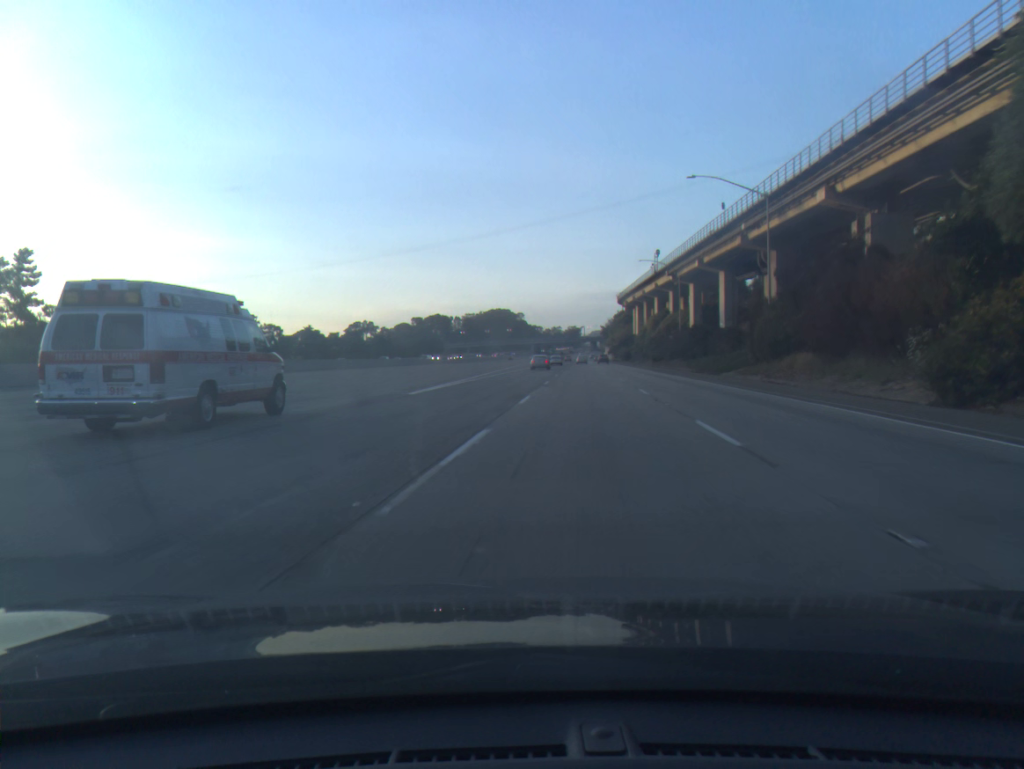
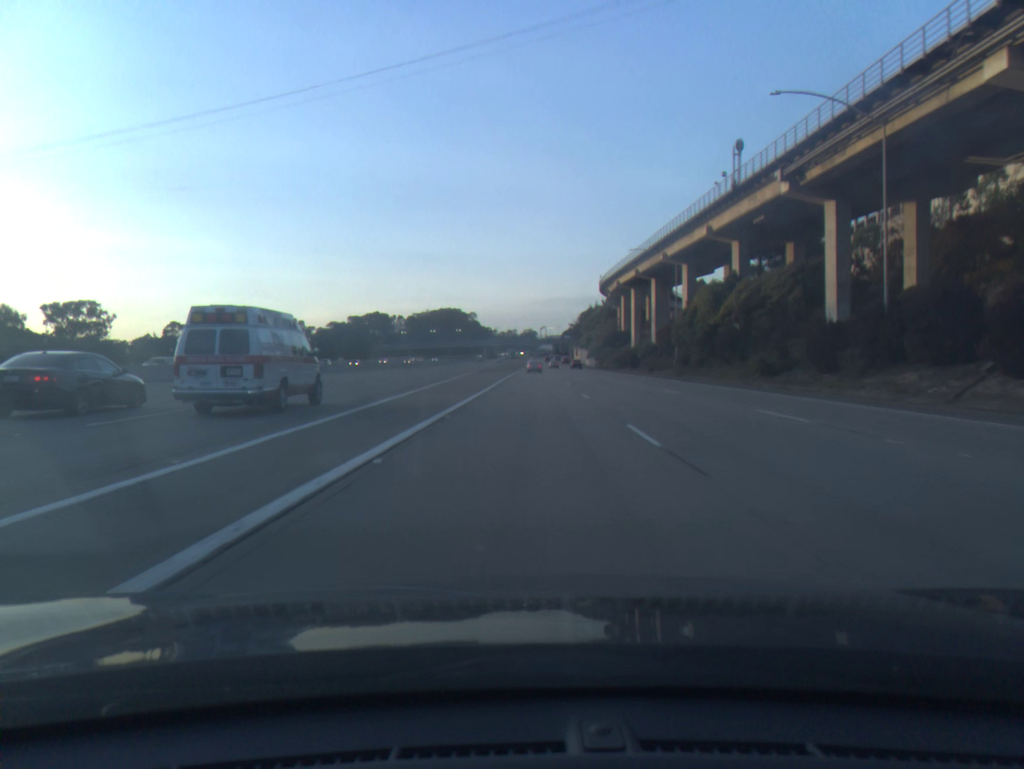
(+1.7, +66.3) m; +3°
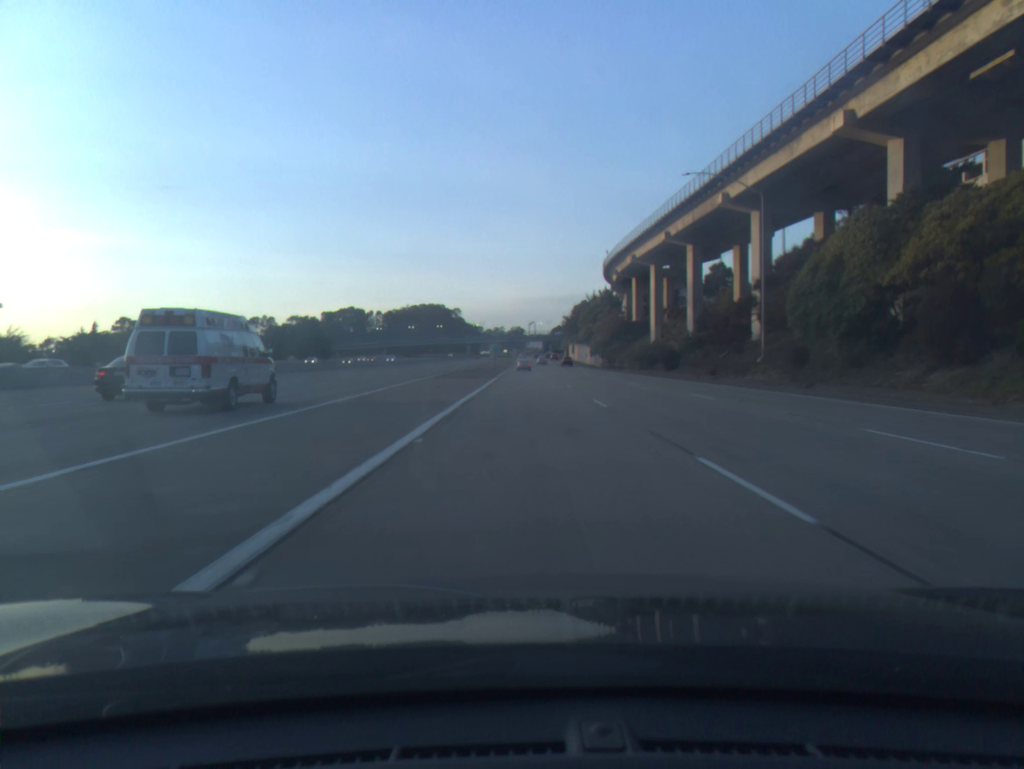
(+0.3, +34.3) m; +1°
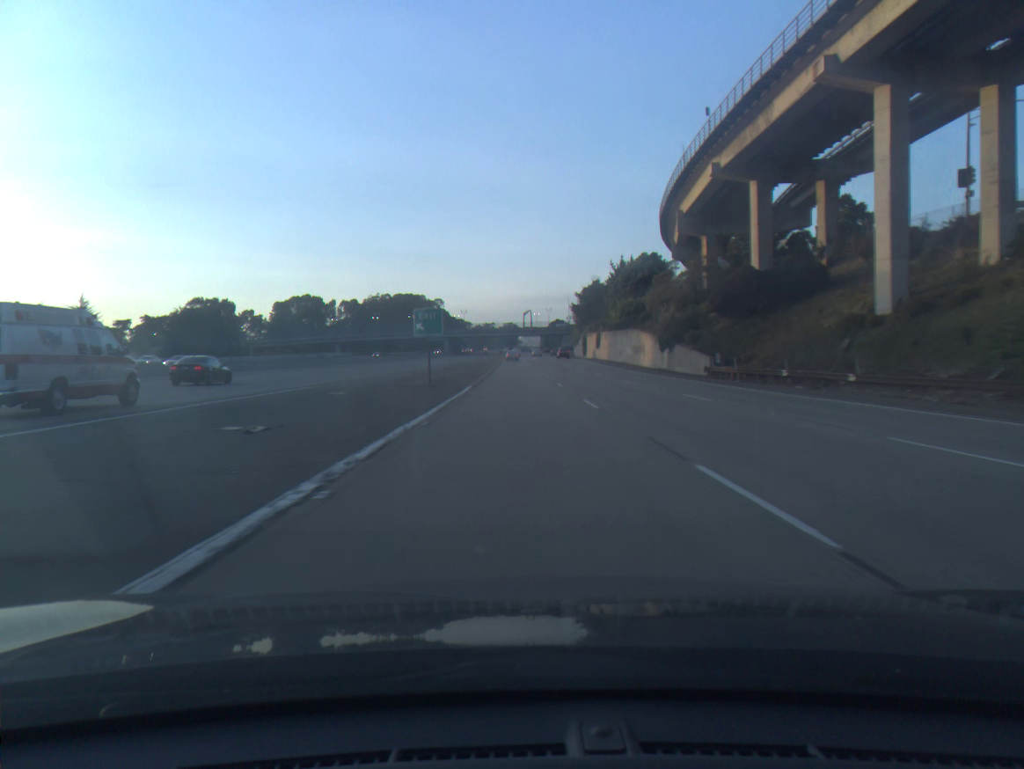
(+0.3, +71.7) m; 0°
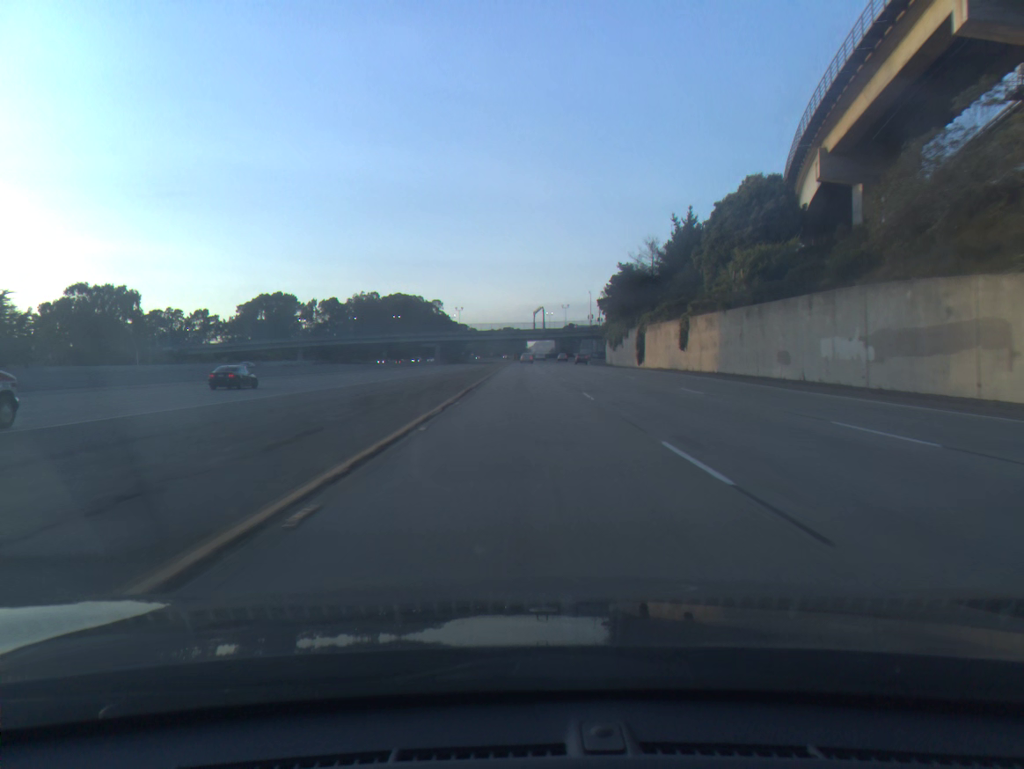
(-0.2, +54.9) m; -1°
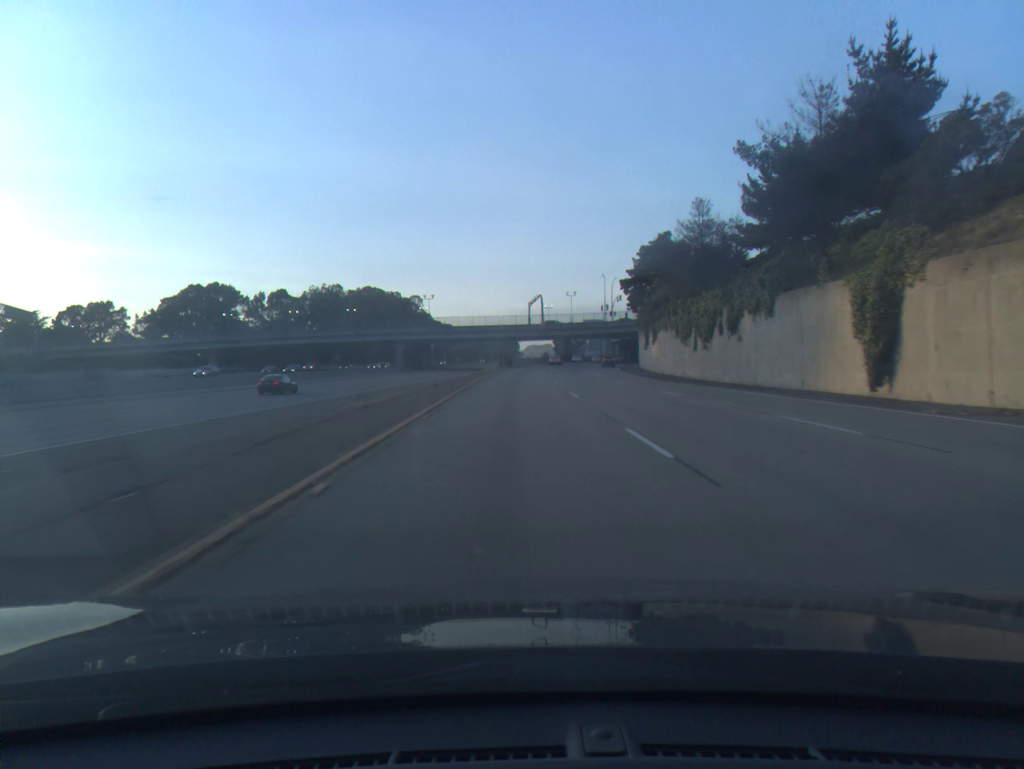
(+0.3, +54.8) m; +1°
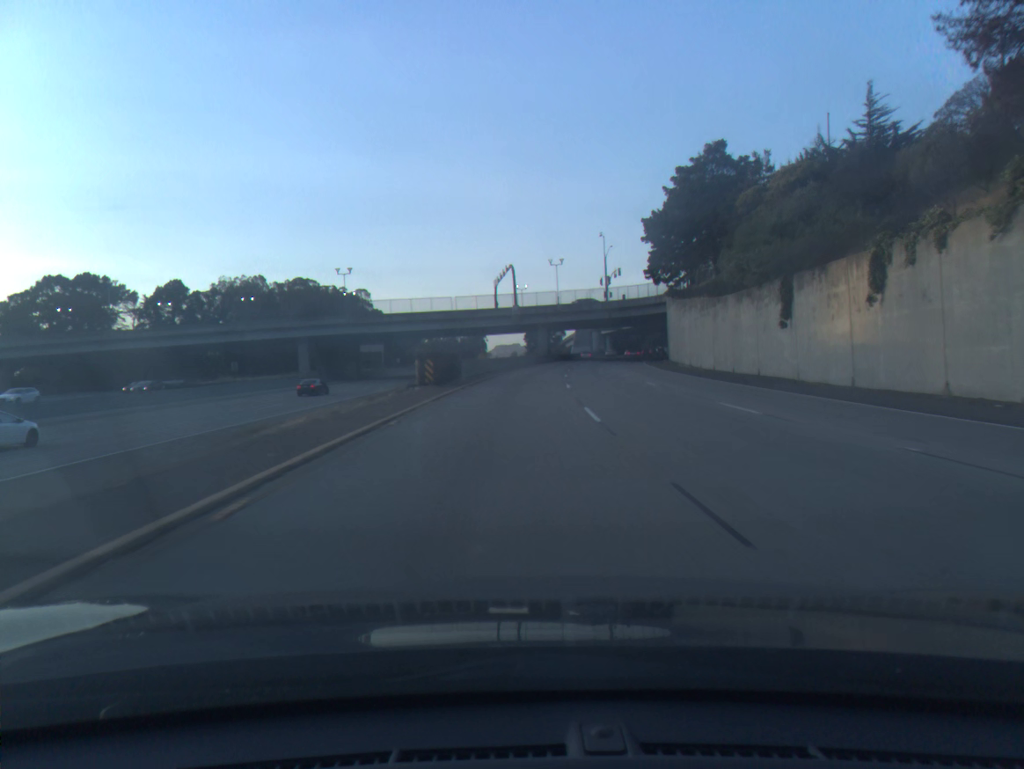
(+0.5, +52.8) m; +2°
